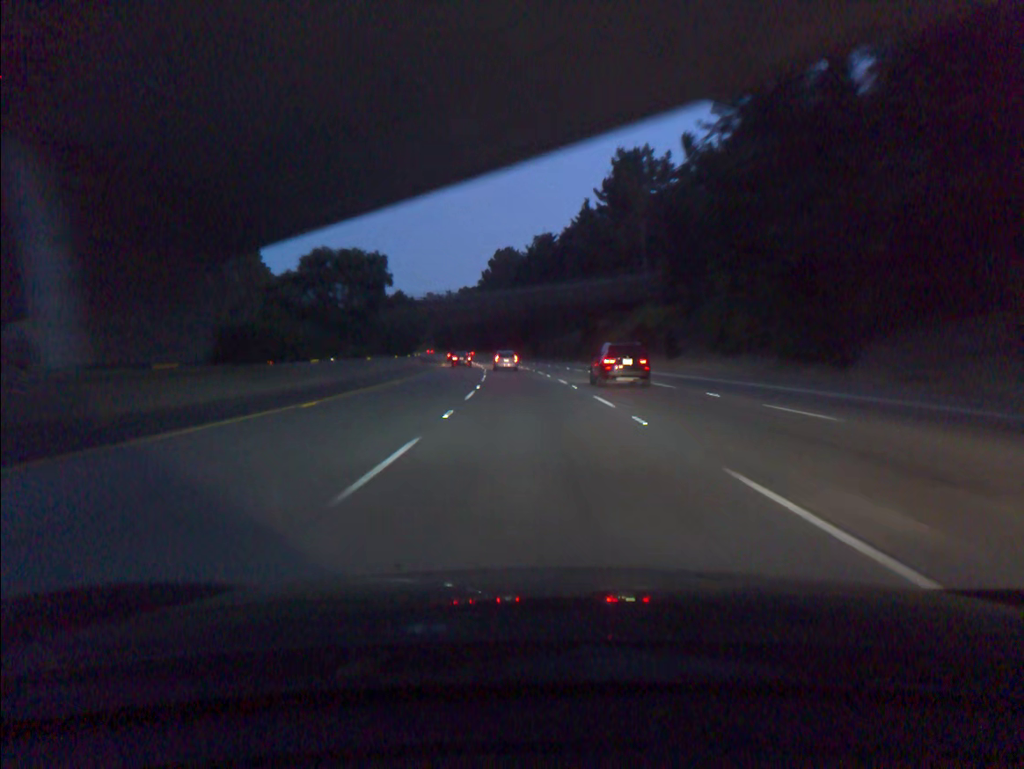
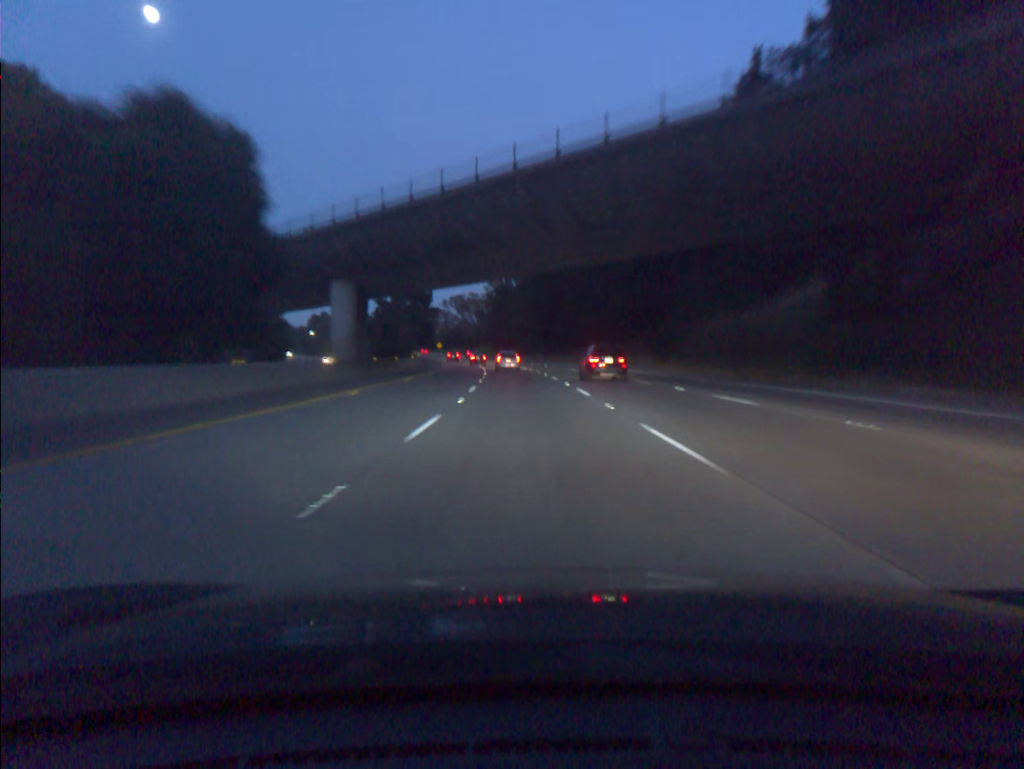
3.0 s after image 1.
(-4.1, +82.9) m; -6°
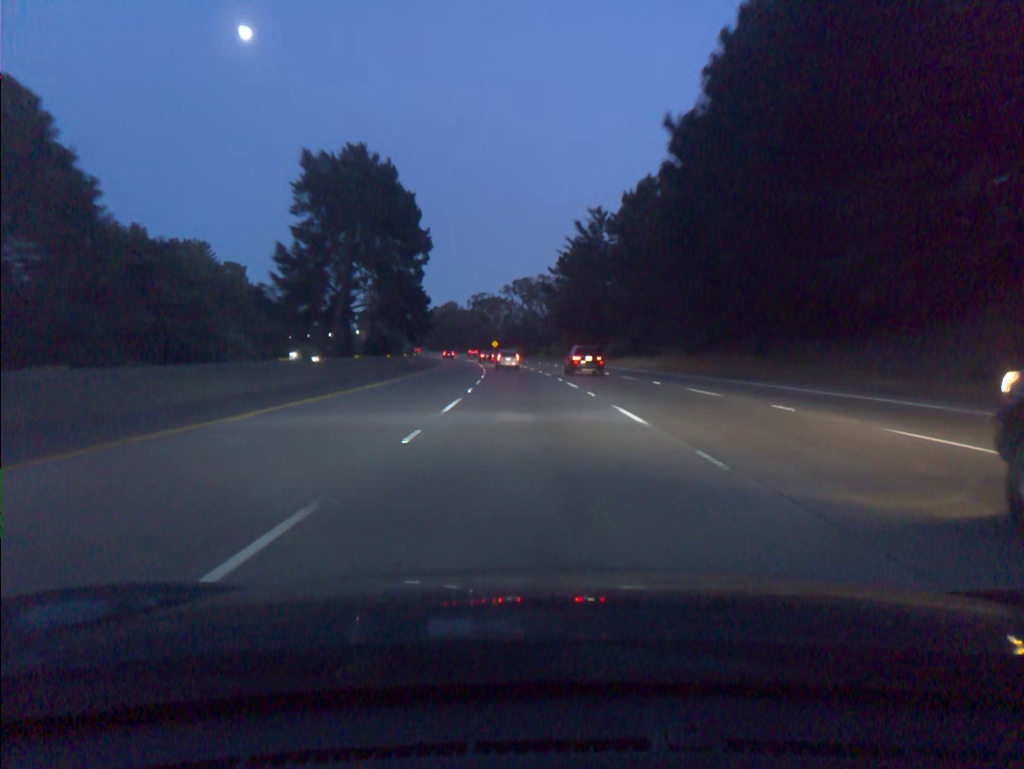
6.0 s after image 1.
(-3.8, +82.9) m; -5°
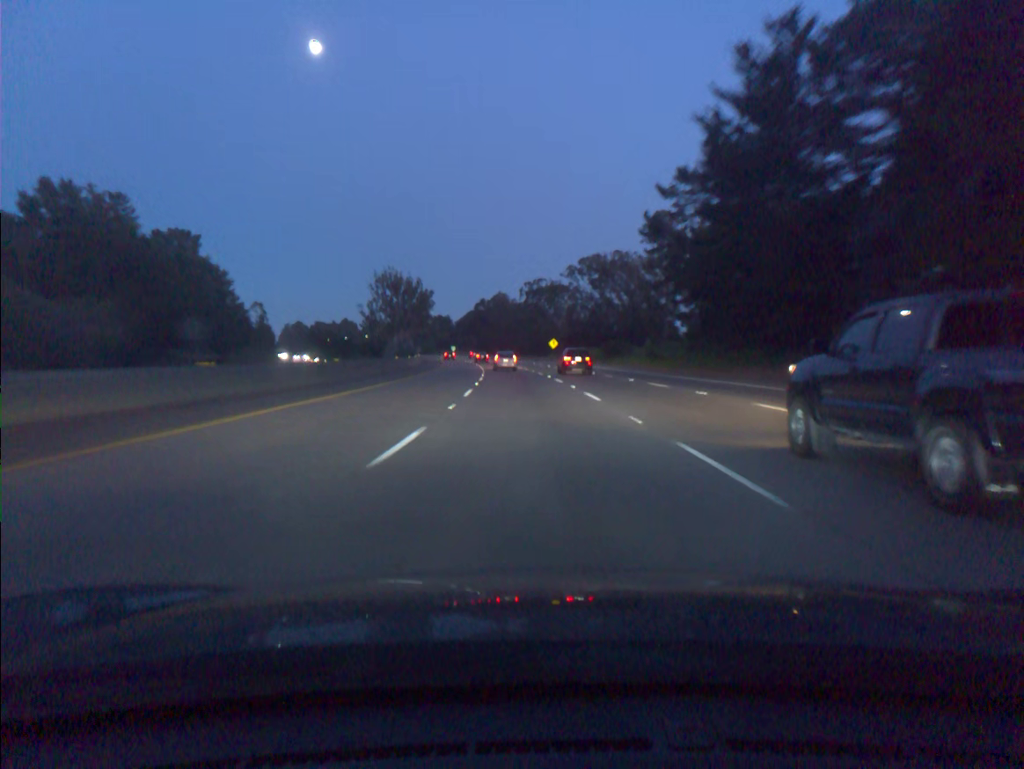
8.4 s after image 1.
(-2.7, +66.1) m; -5°
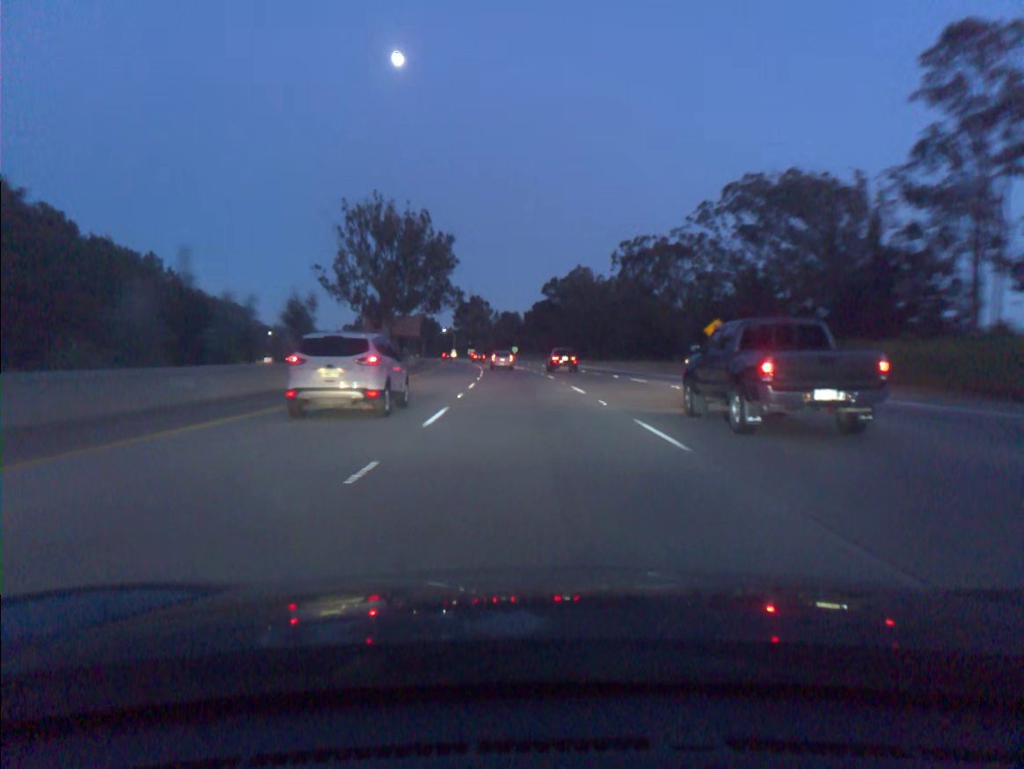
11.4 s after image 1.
(-4.2, +82.6) m; -6°
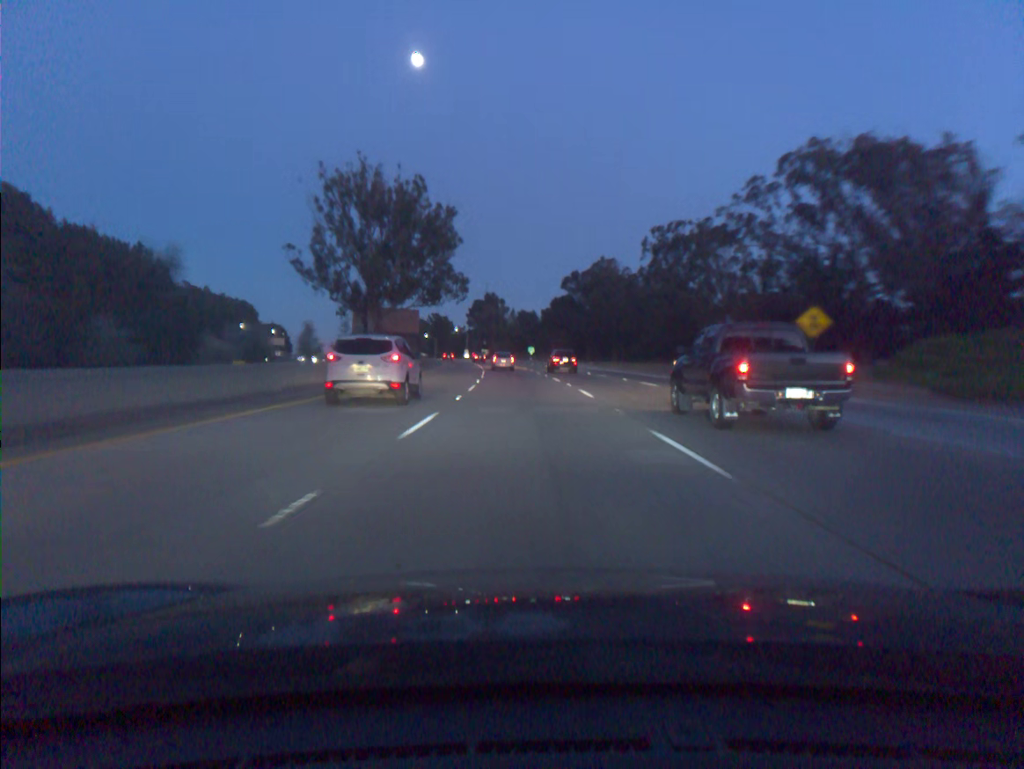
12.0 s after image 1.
(-0.2, +16.6) m; -1°
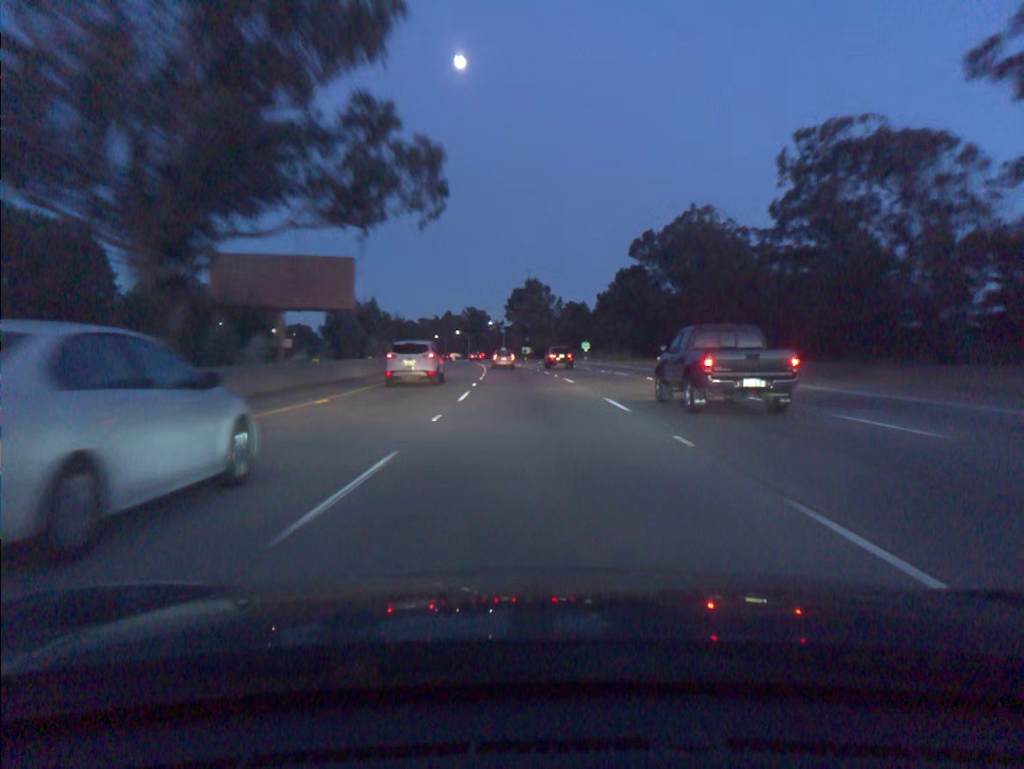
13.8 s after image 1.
(-1.5, +49.9) m; -3°
